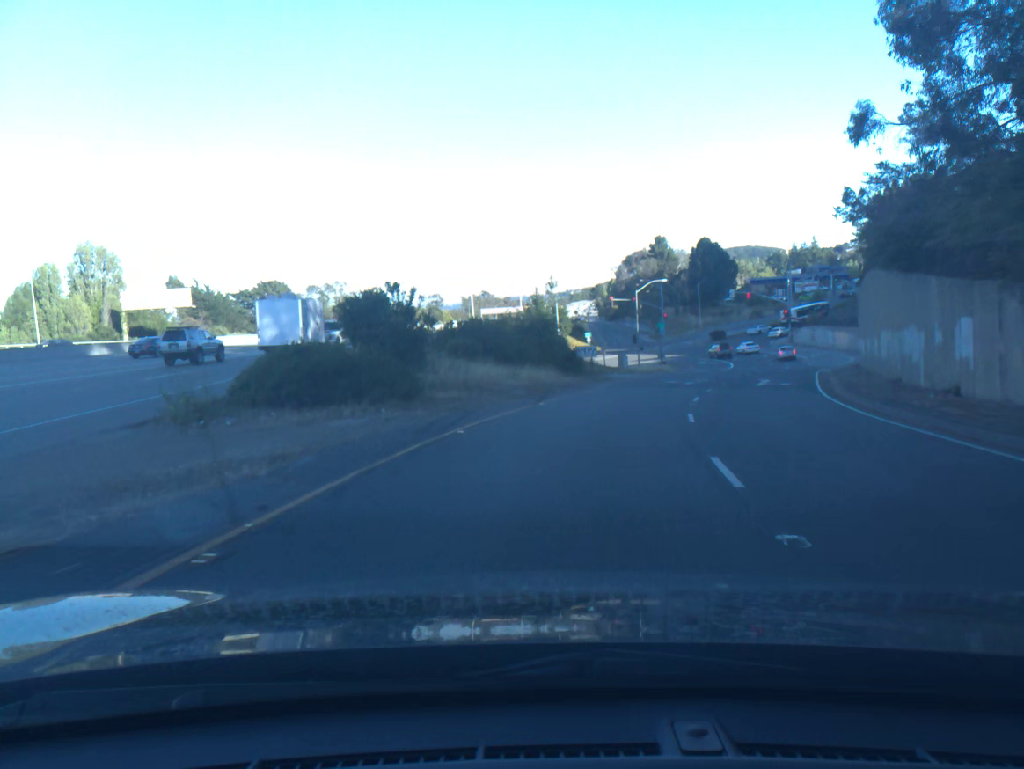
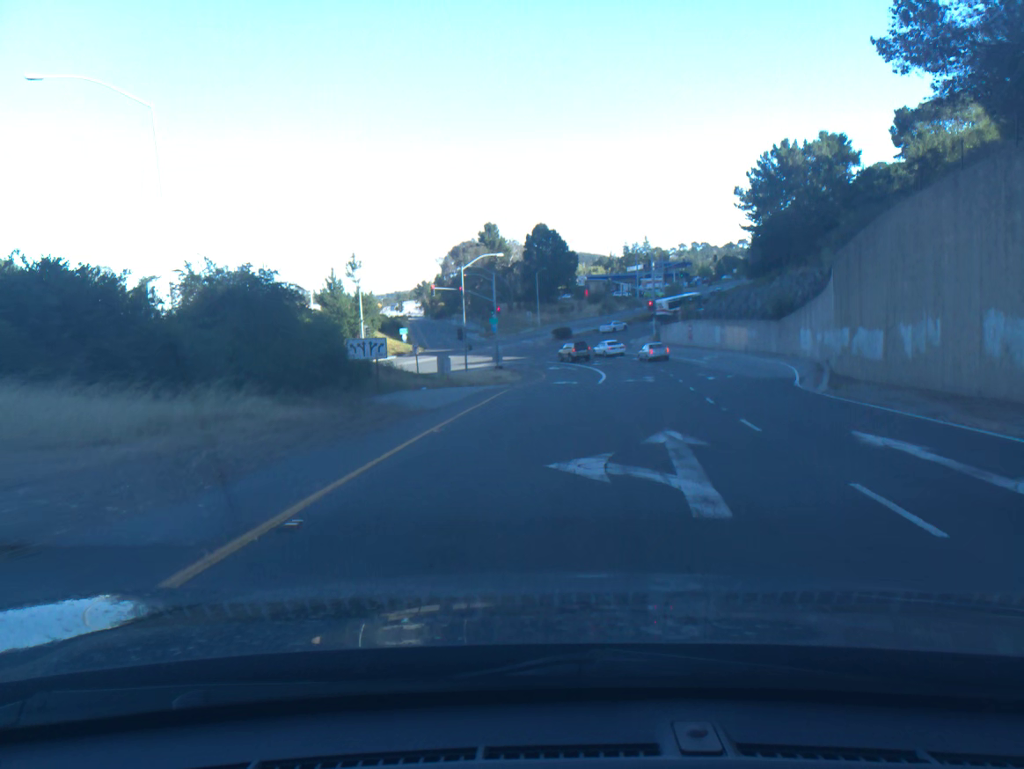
(+3.3, +28.4) m; +12°
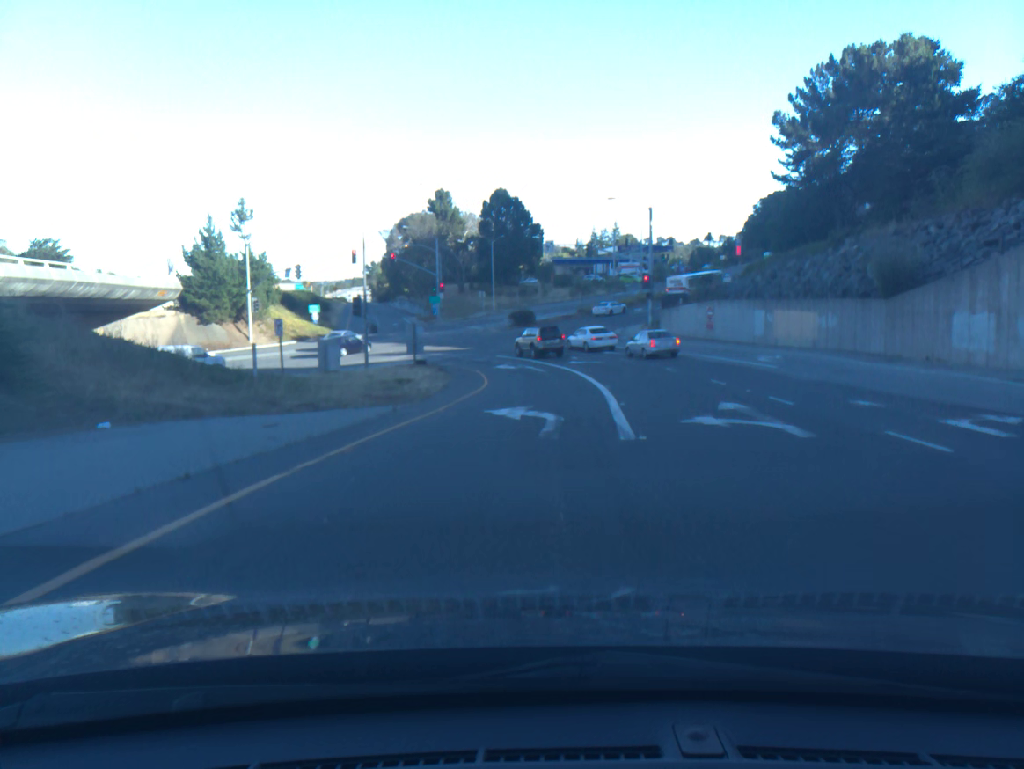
(+0.7, +25.4) m; +3°
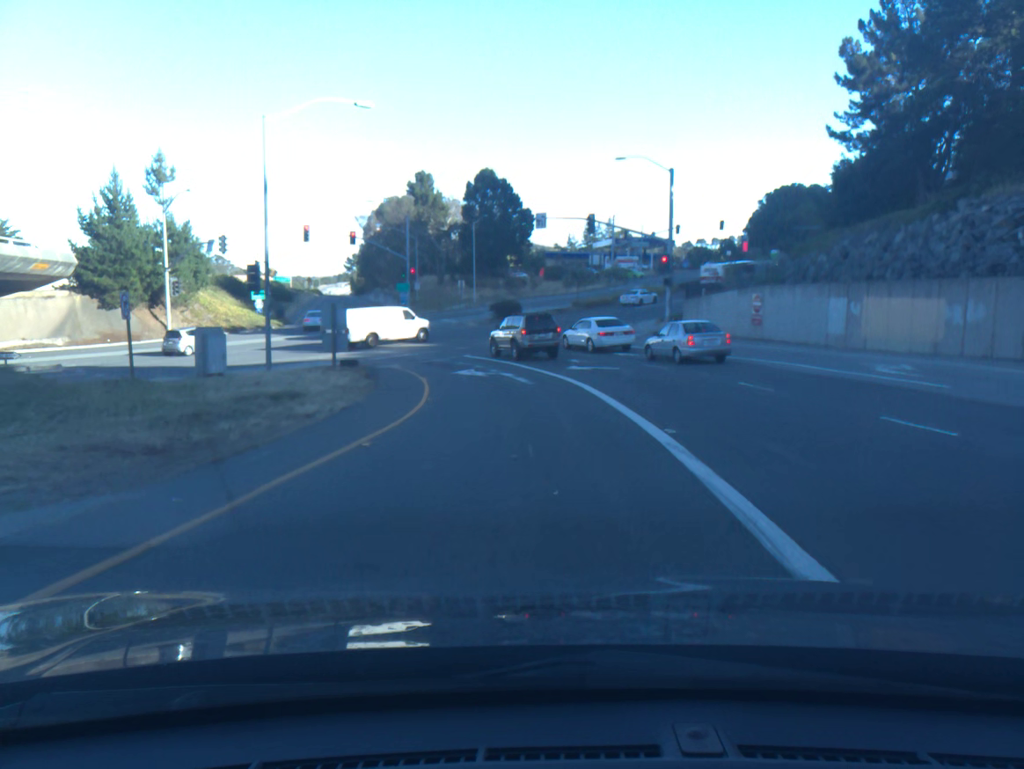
(+0.1, +14.1) m; +1°
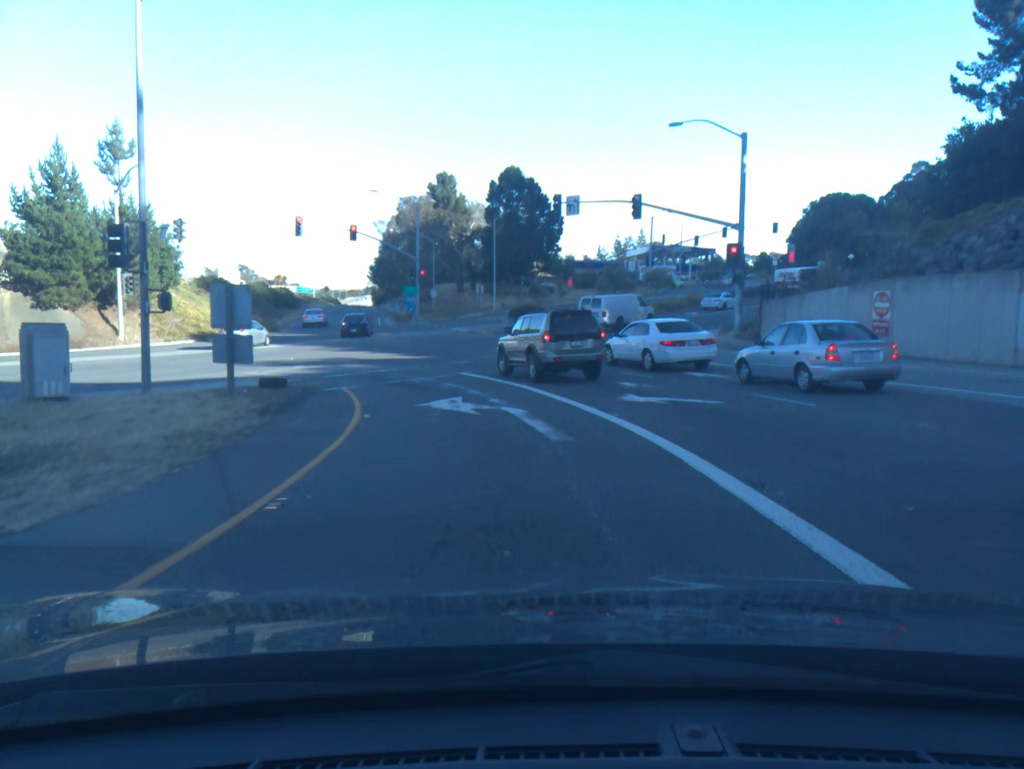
(-0.1, +11.2) m; -2°
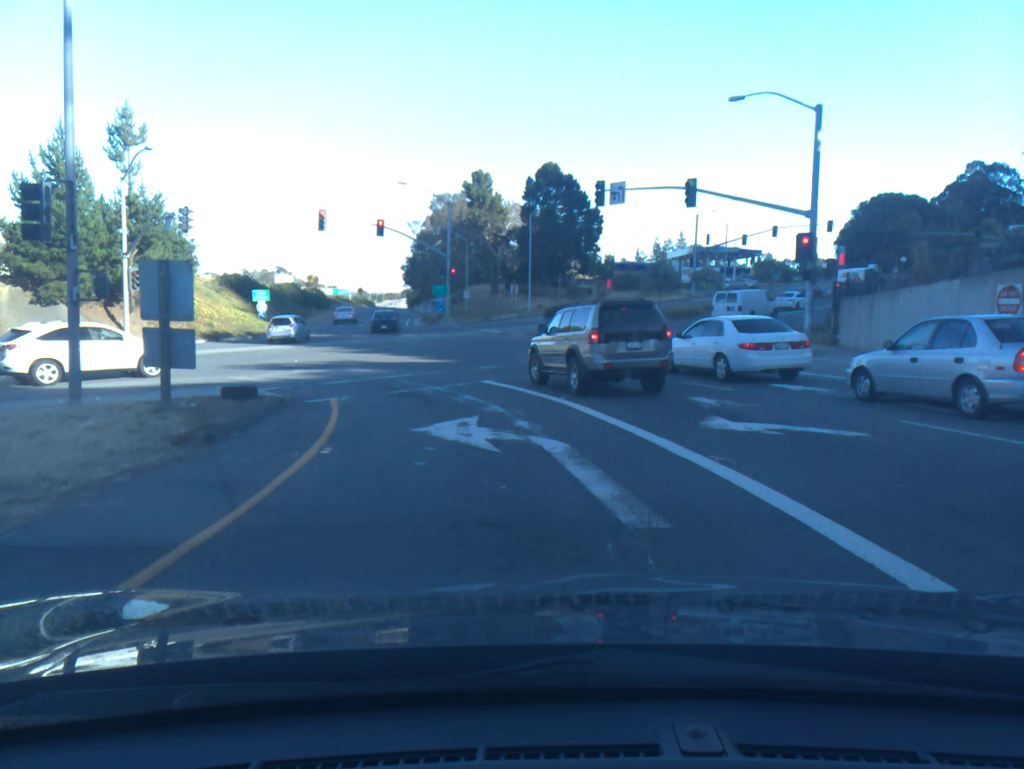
(-0.1, +4.7) m; -3°
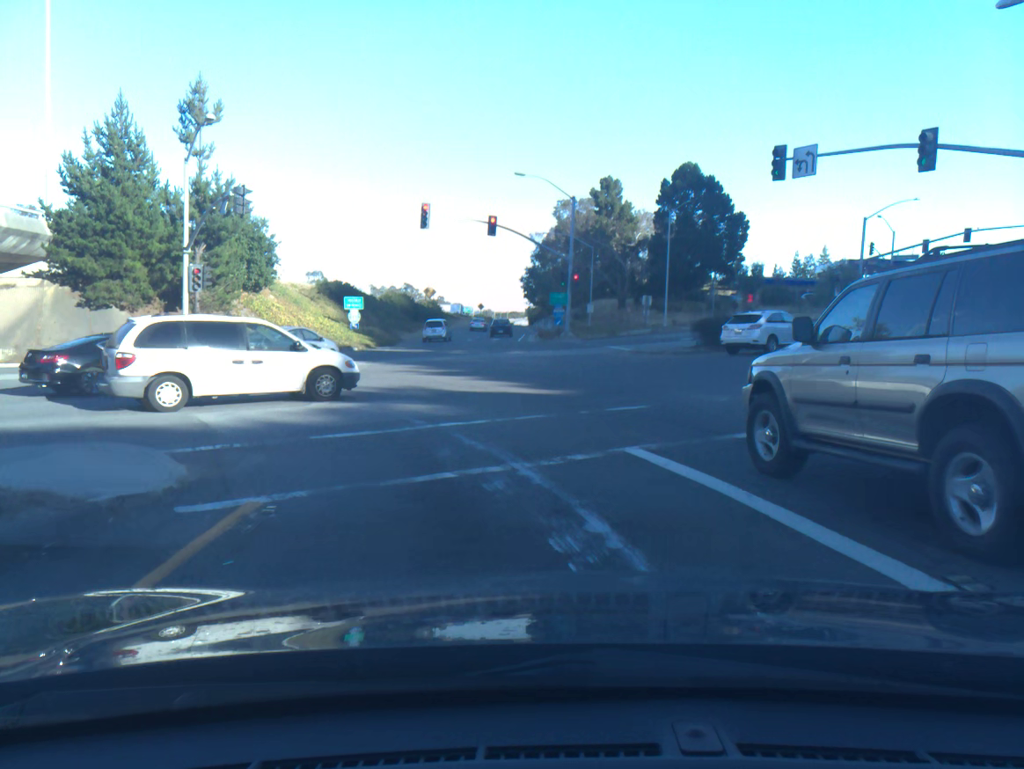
(-0.8, +10.5) m; -10°
